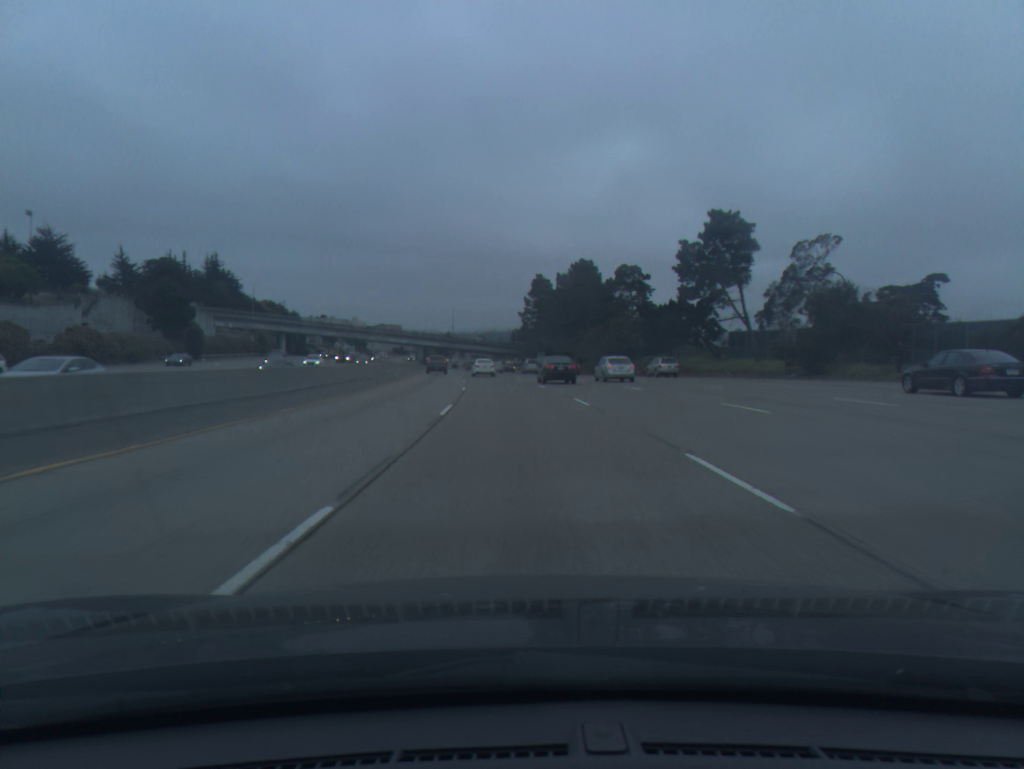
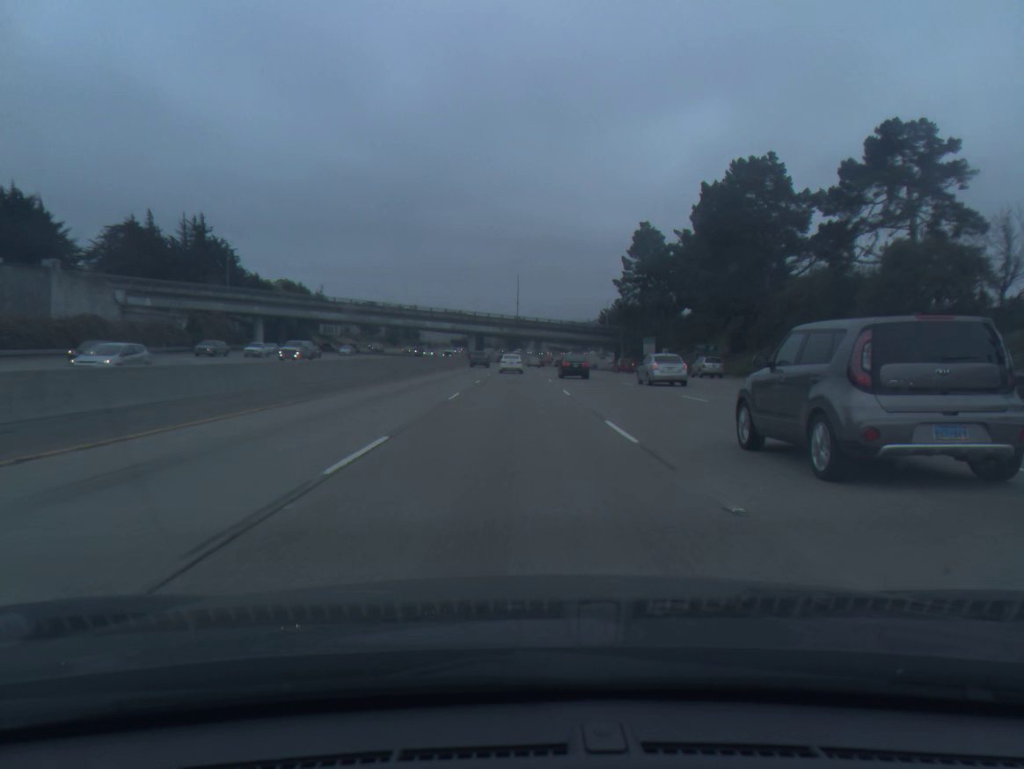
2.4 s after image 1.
(-3.1, +67.8) m; -6°
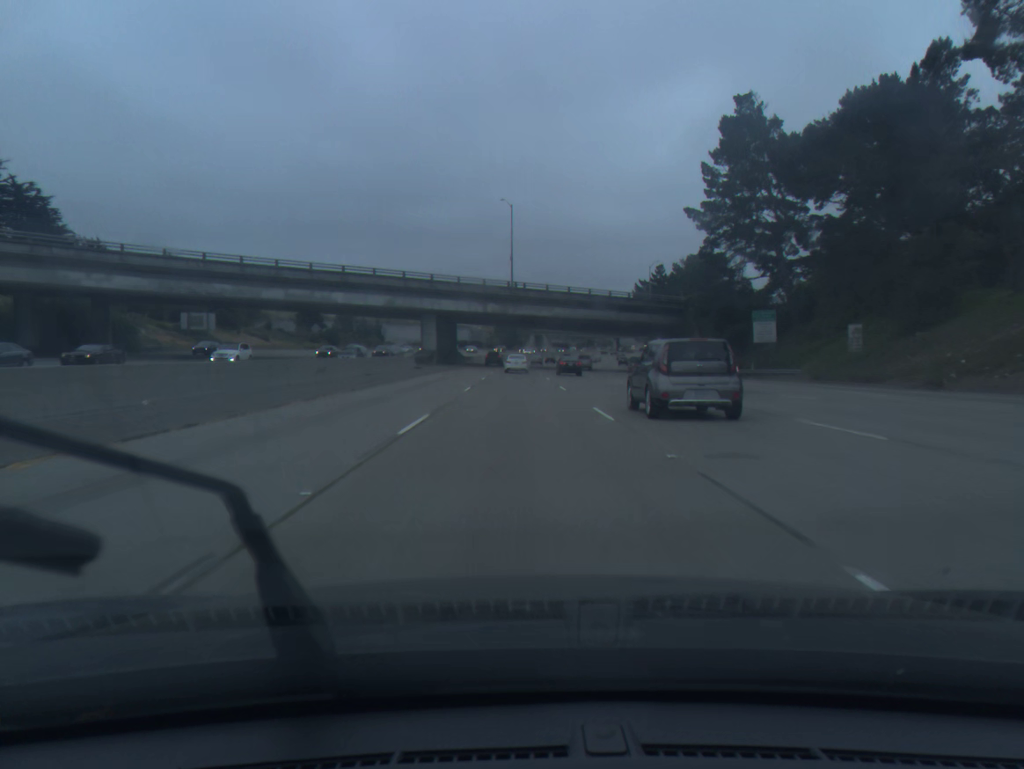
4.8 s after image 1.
(-0.4, +68.8) m; 0°
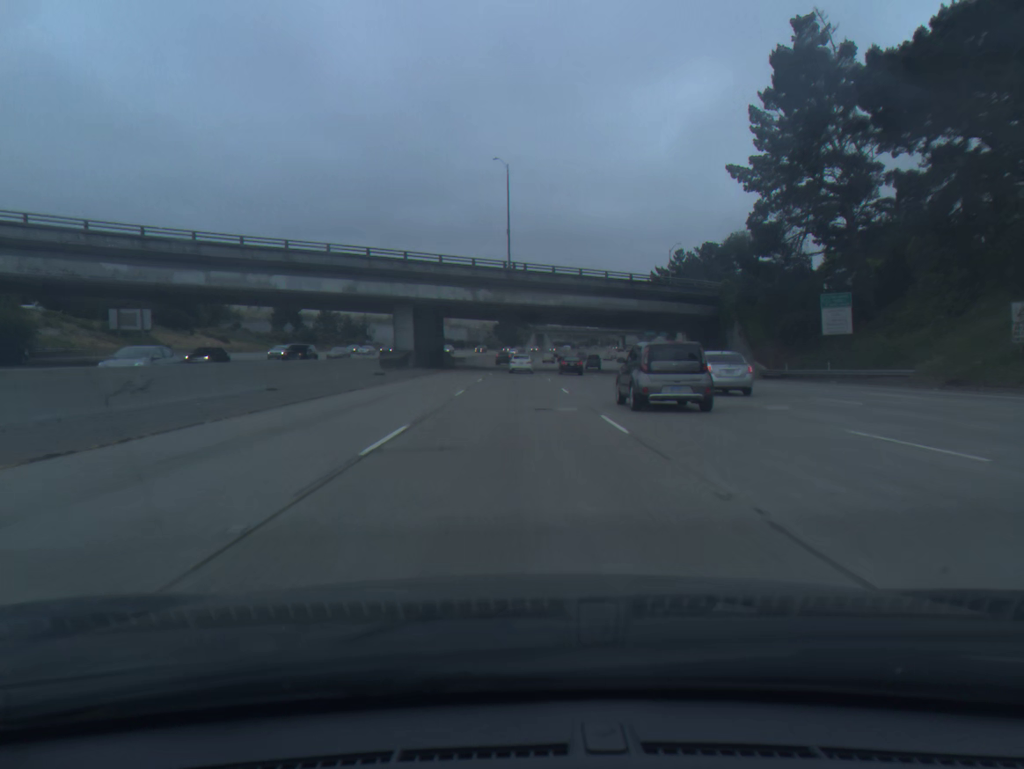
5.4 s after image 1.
(0.0, +17.2) m; 0°
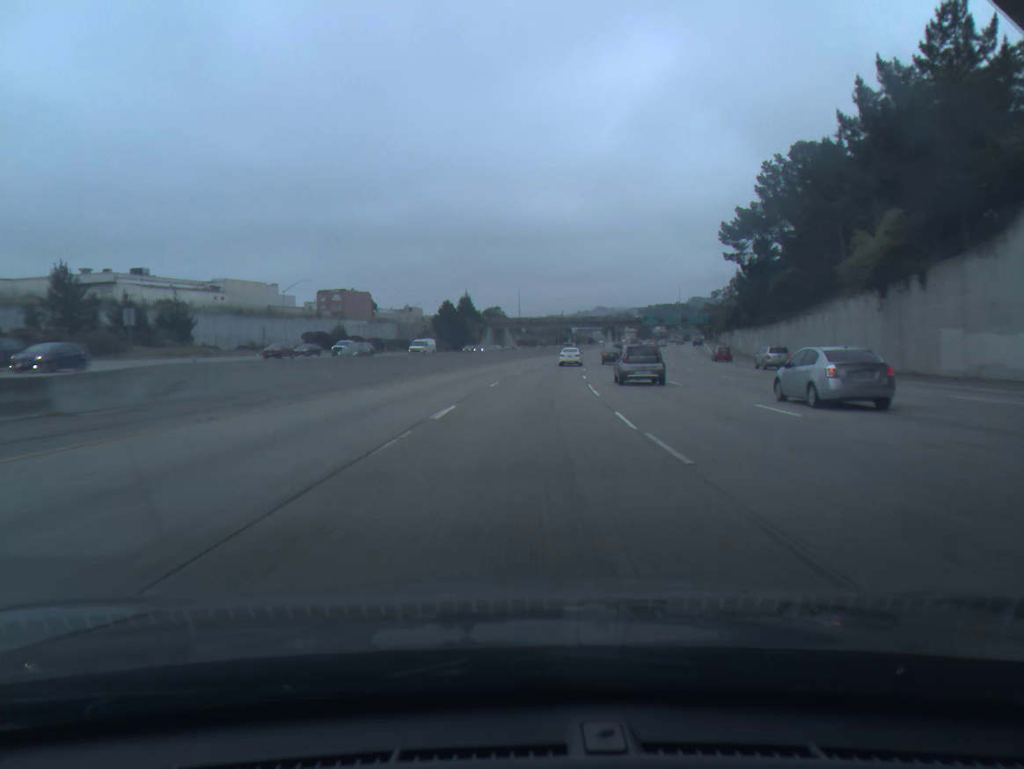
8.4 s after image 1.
(+0.7, +86.9) m; +3°
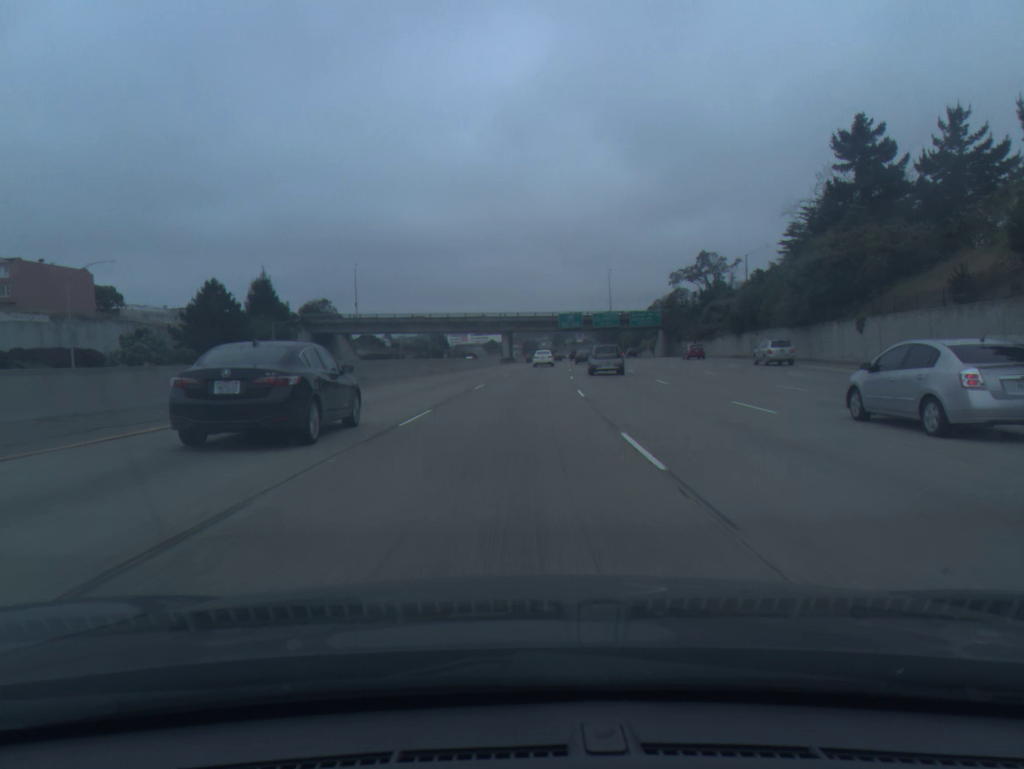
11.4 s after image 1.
(+6.9, +87.8) m; +9°
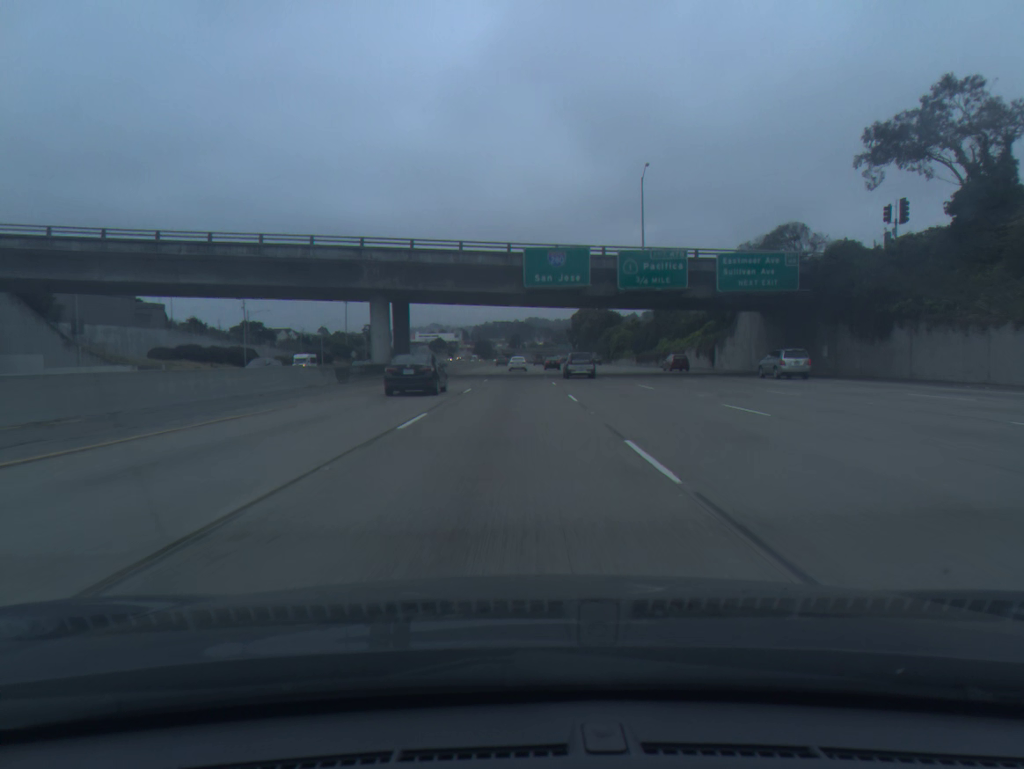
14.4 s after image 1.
(+3.9, +87.9) m; +3°
